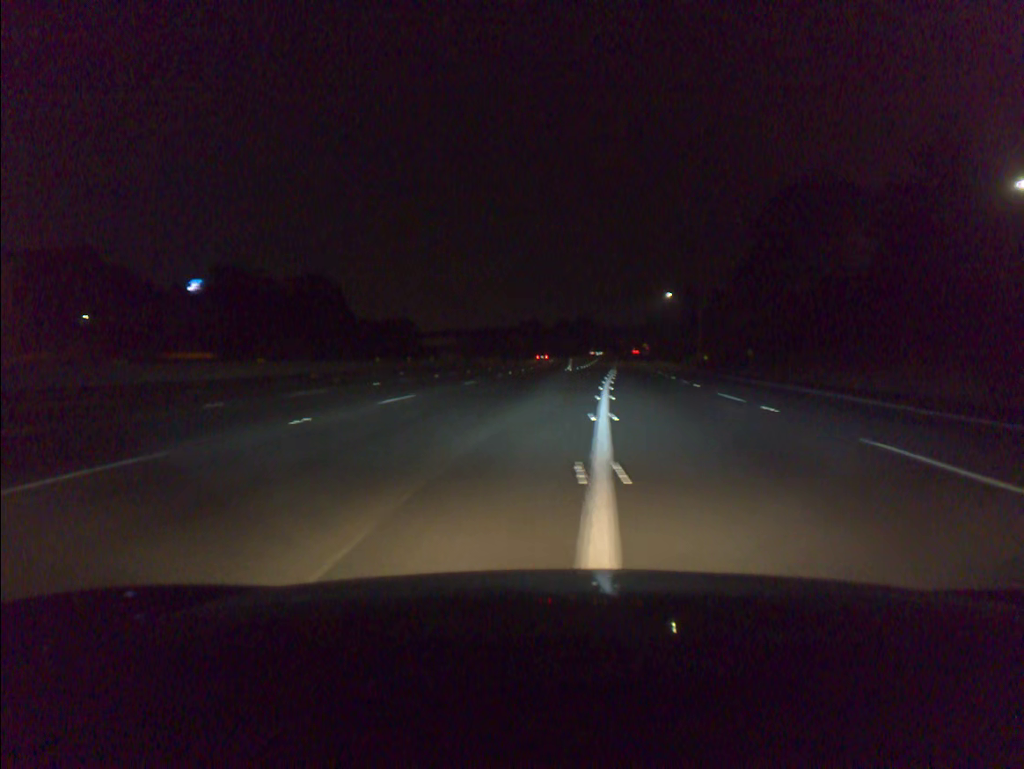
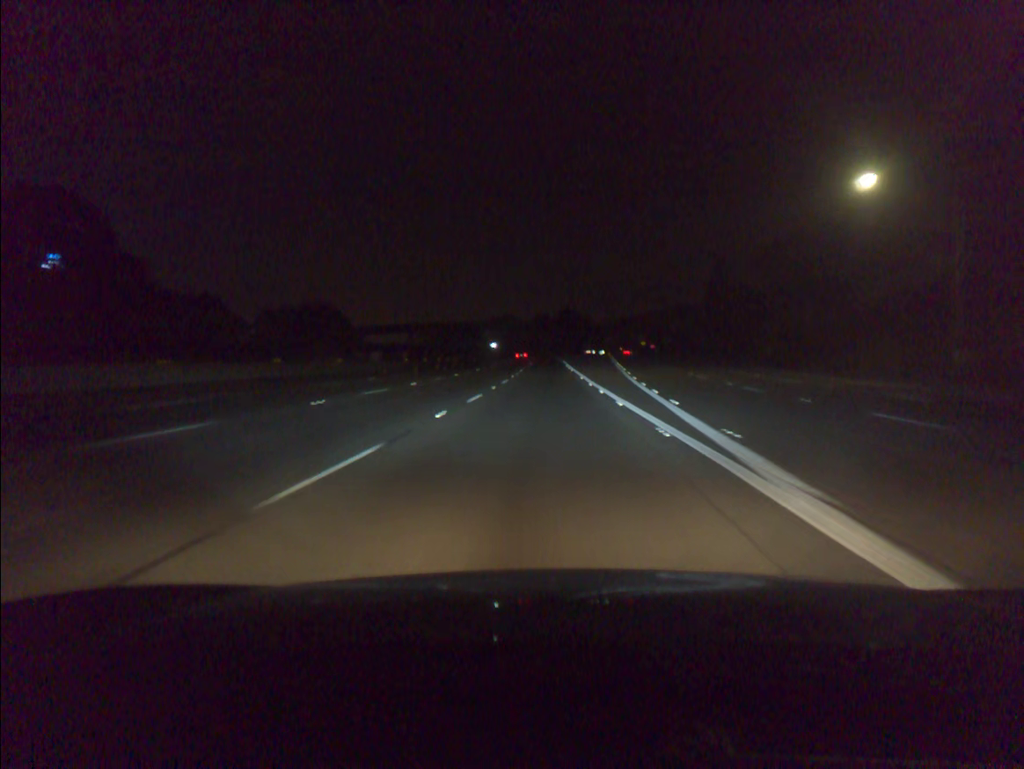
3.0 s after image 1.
(+0.7, +71.9) m; +2°
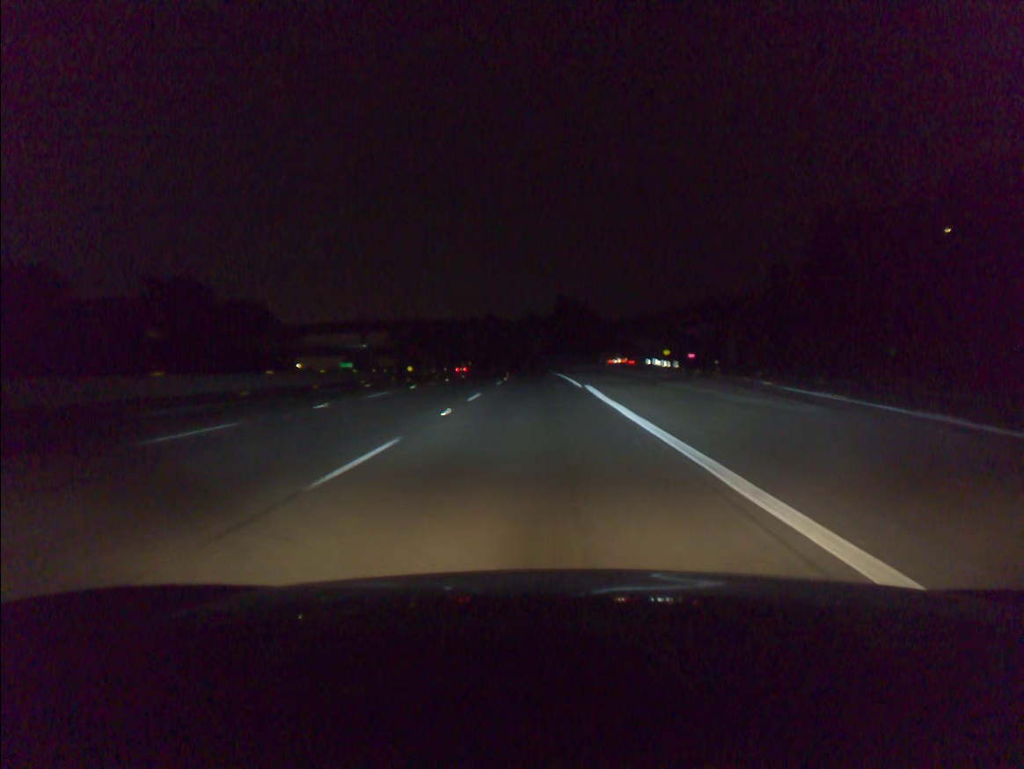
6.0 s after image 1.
(+0.8, +72.0) m; +1°
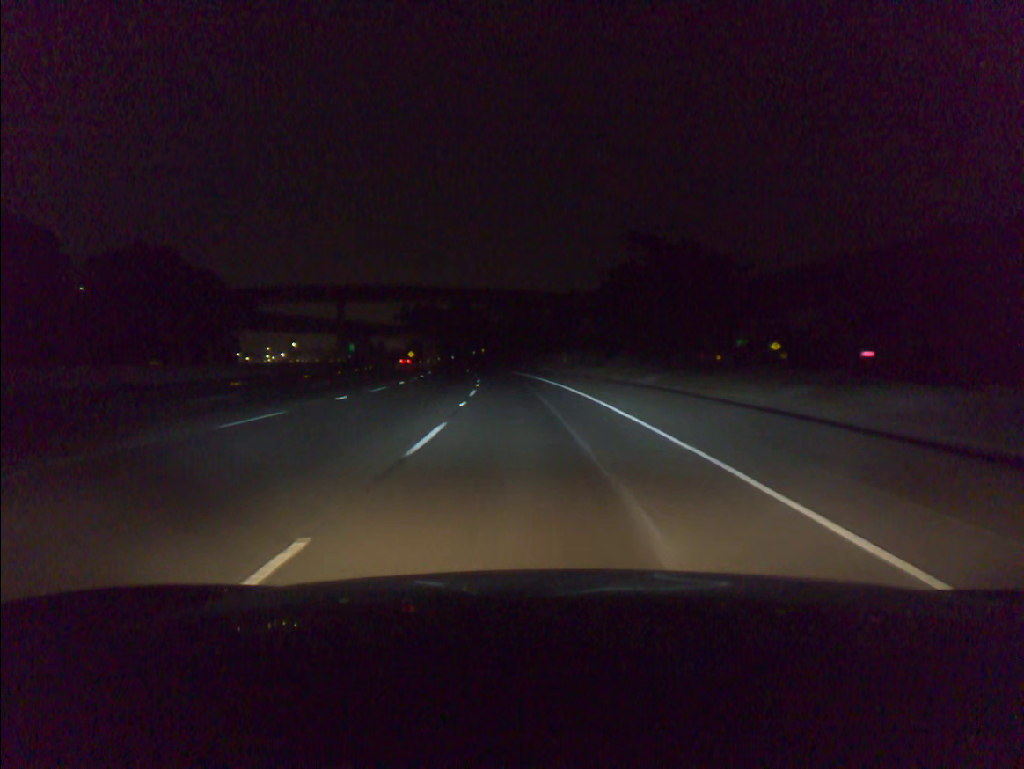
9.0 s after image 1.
(-1.3, +71.0) m; -3°
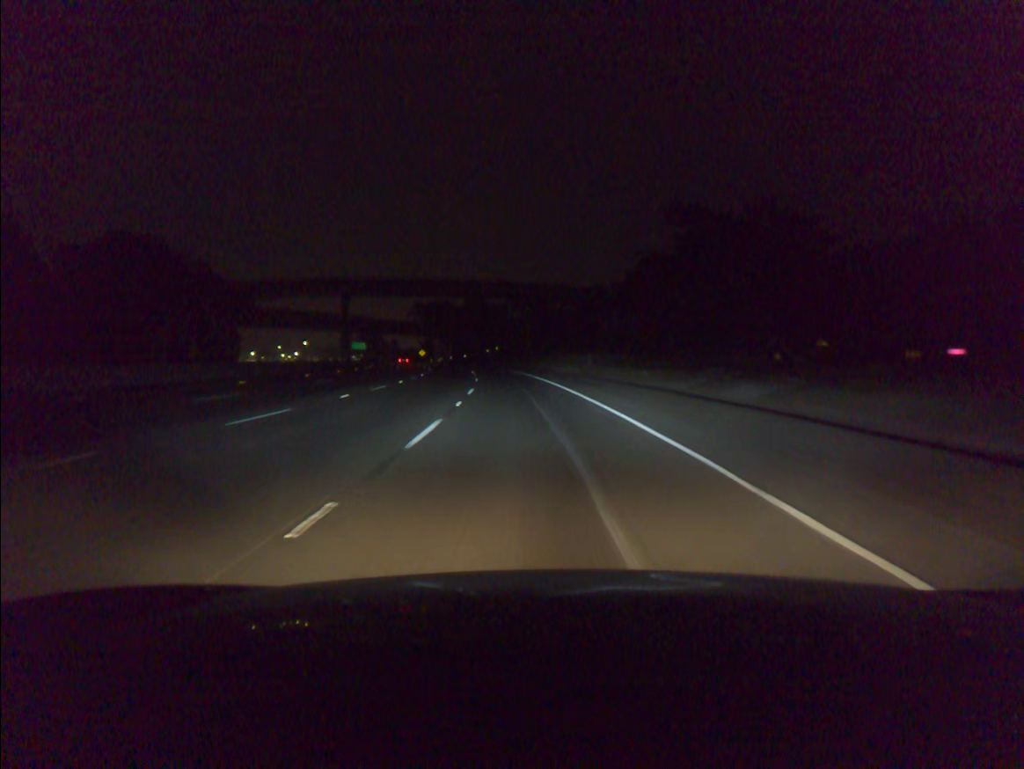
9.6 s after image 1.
(-0.1, +14.1) m; -1°
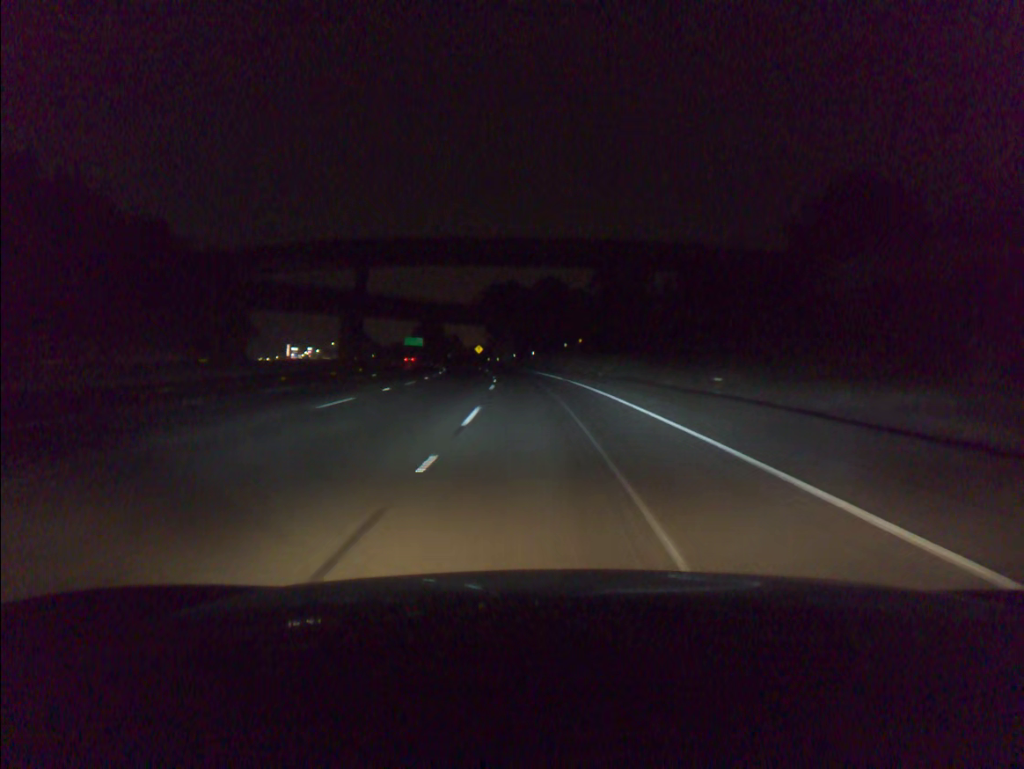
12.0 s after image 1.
(-3.3, +55.2) m; -6°
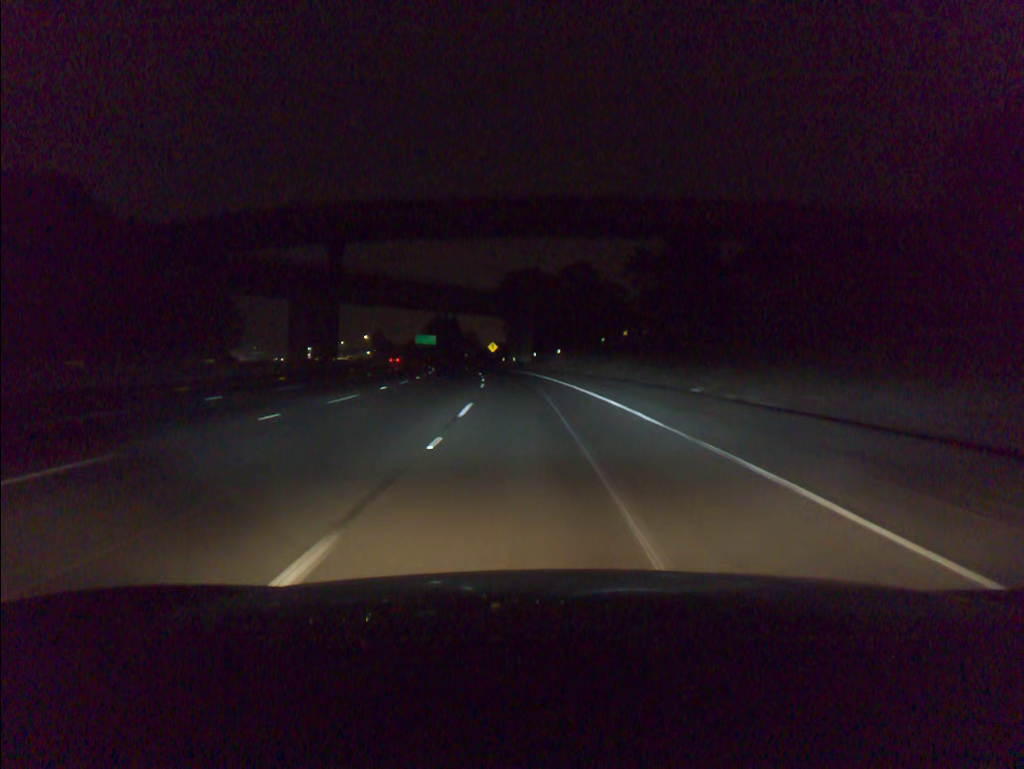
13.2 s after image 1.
(-0.4, +27.1) m; -2°
